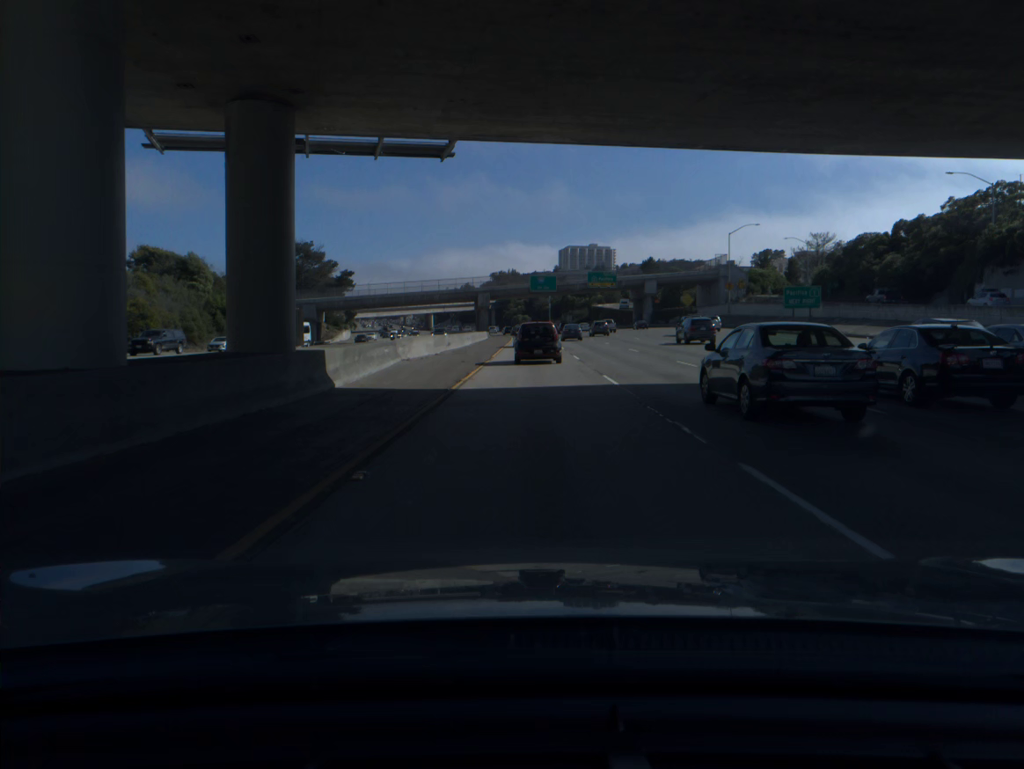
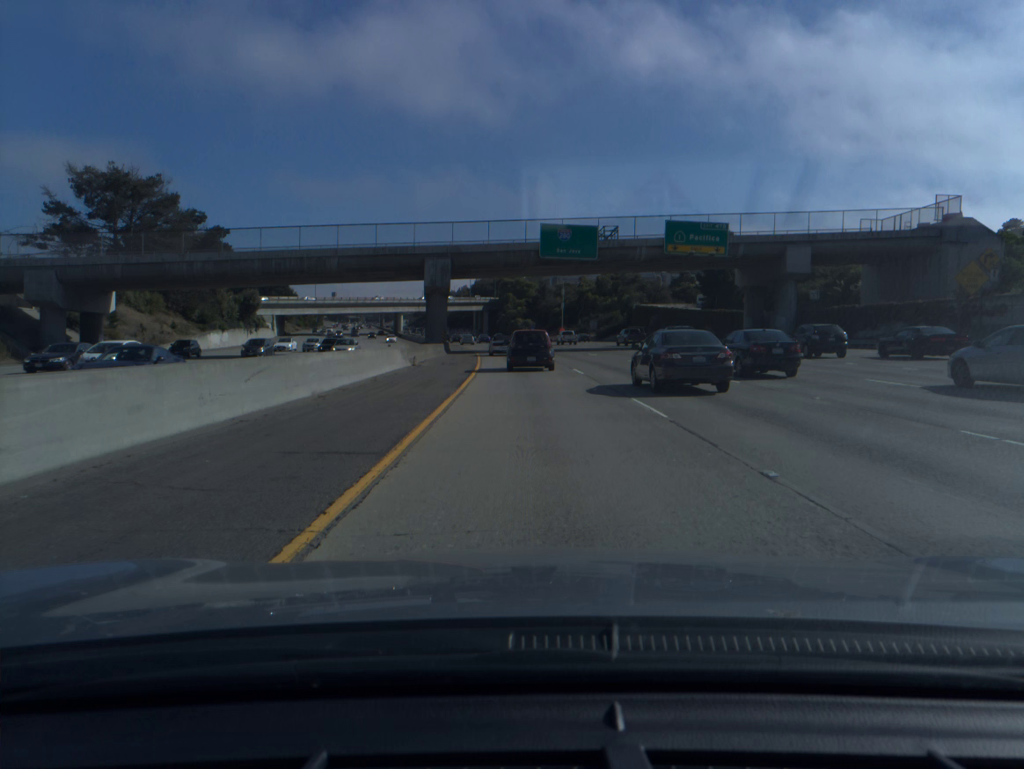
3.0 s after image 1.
(+0.1, +78.7) m; 0°
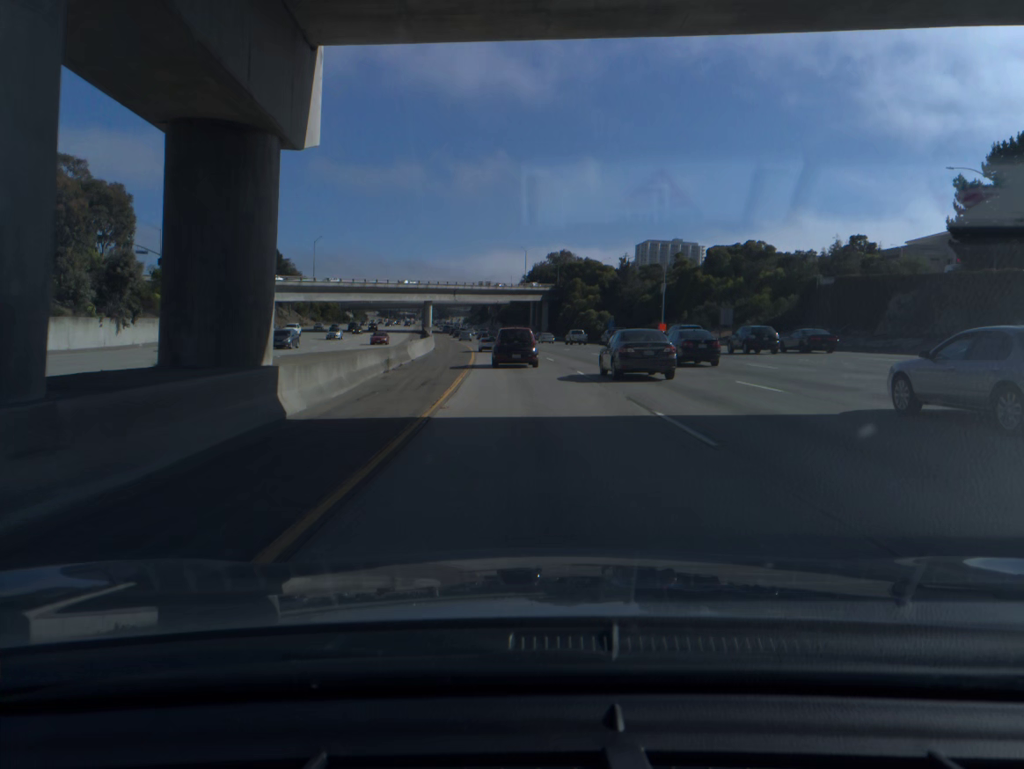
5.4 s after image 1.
(-2.0, +61.8) m; -4°
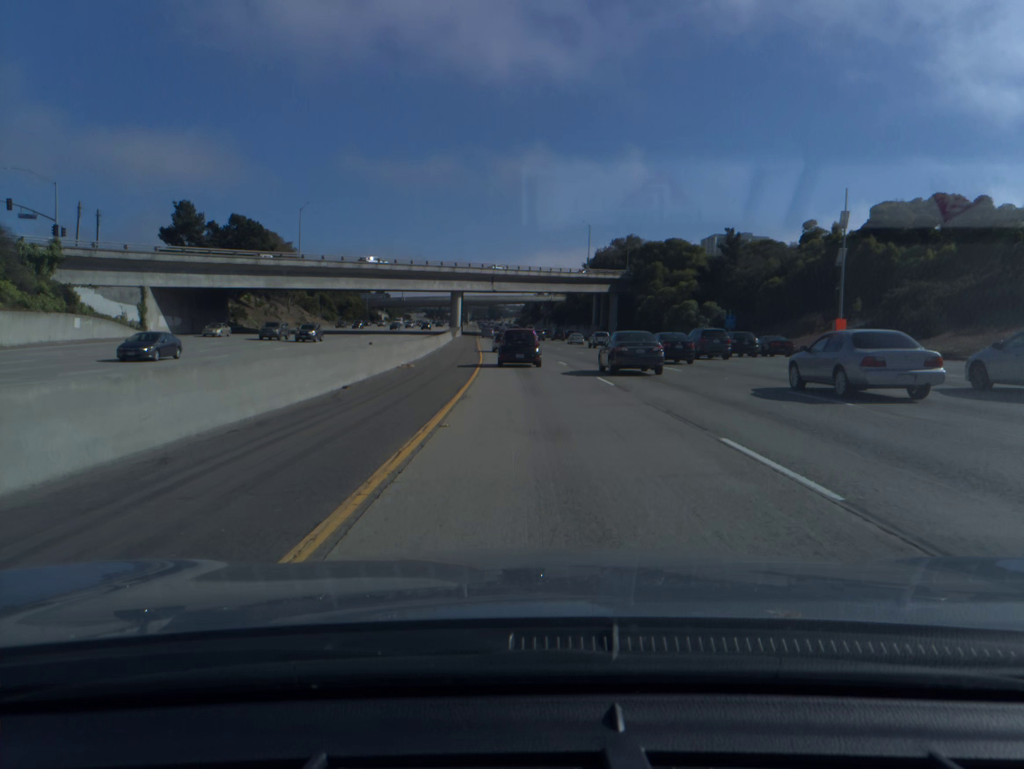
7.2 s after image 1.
(-1.6, +46.5) m; -4°
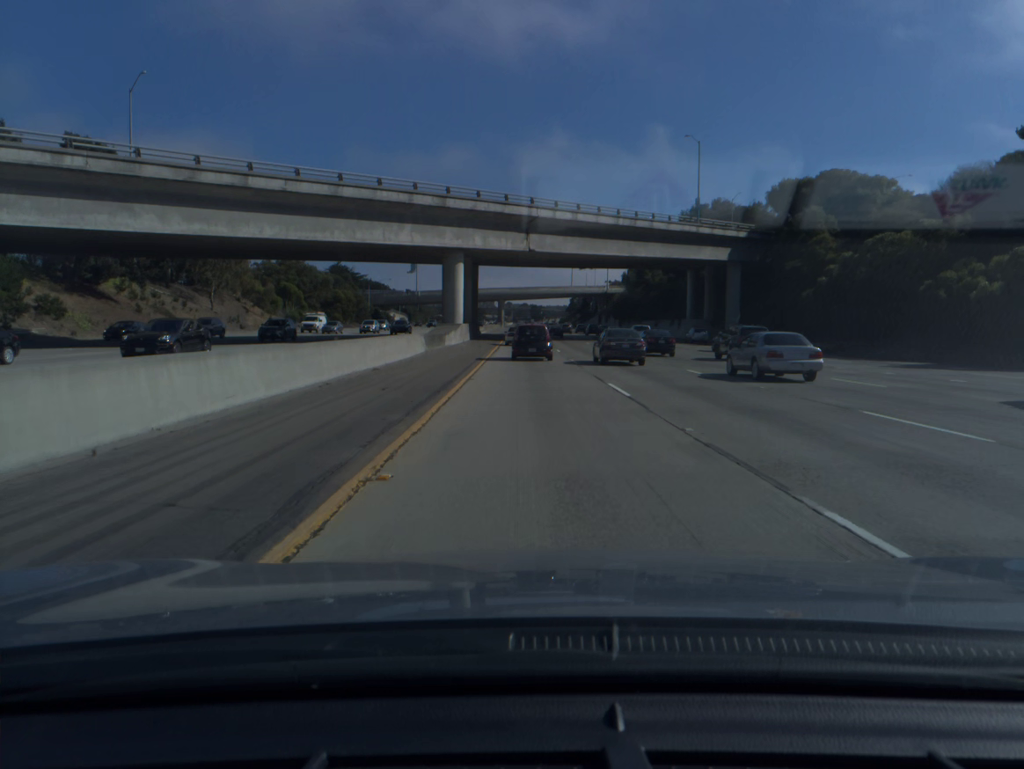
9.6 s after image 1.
(-2.0, +62.4) m; -3°
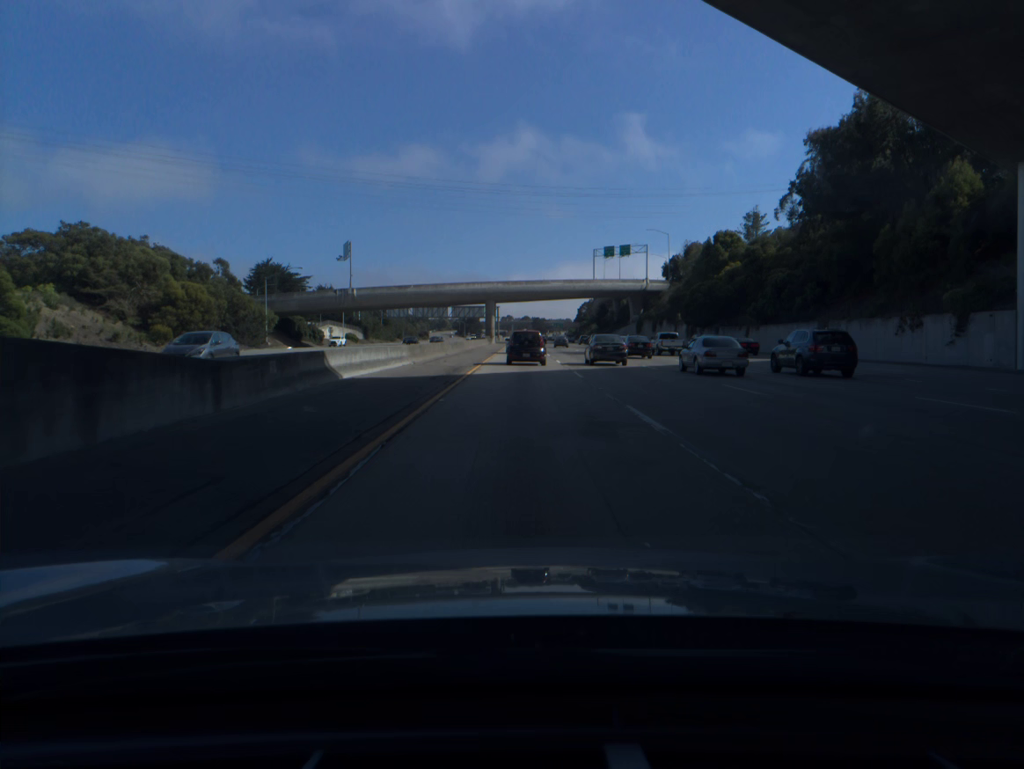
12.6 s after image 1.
(-0.3, +78.7) m; 0°
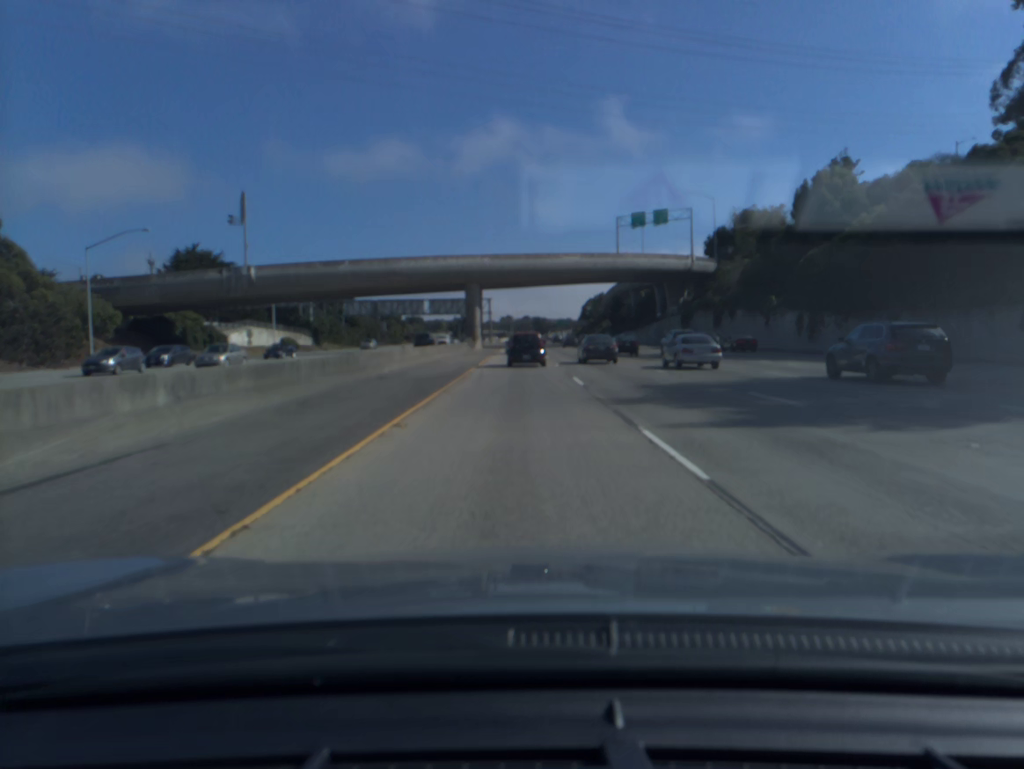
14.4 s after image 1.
(-0.1, +47.7) m; 0°
